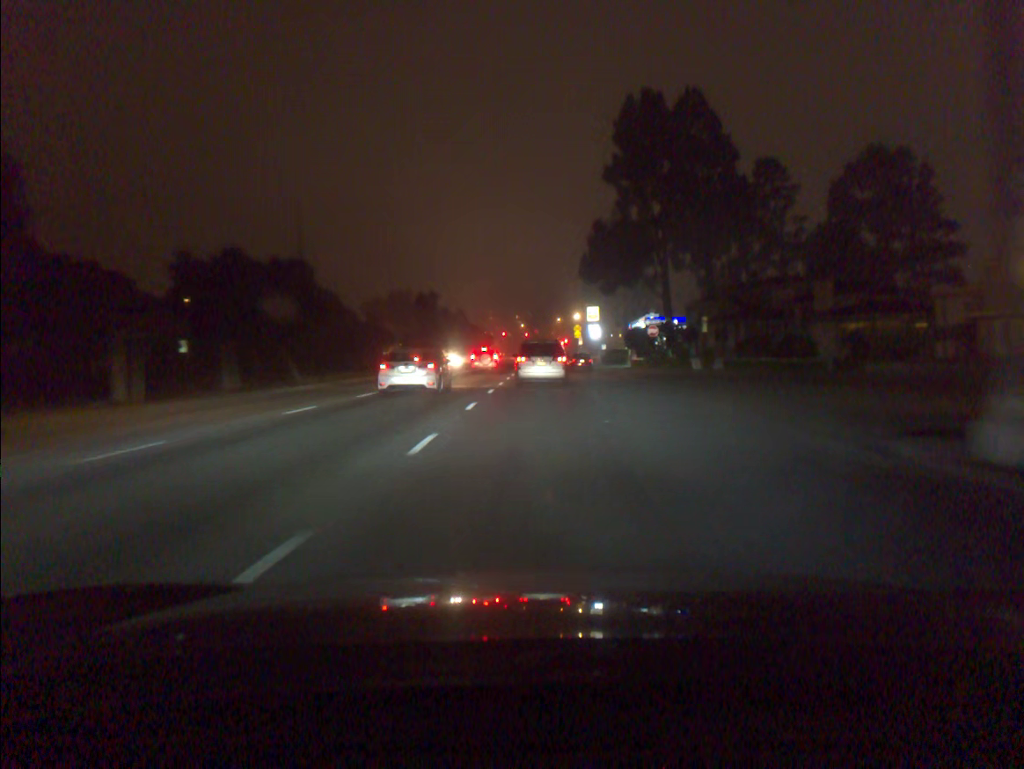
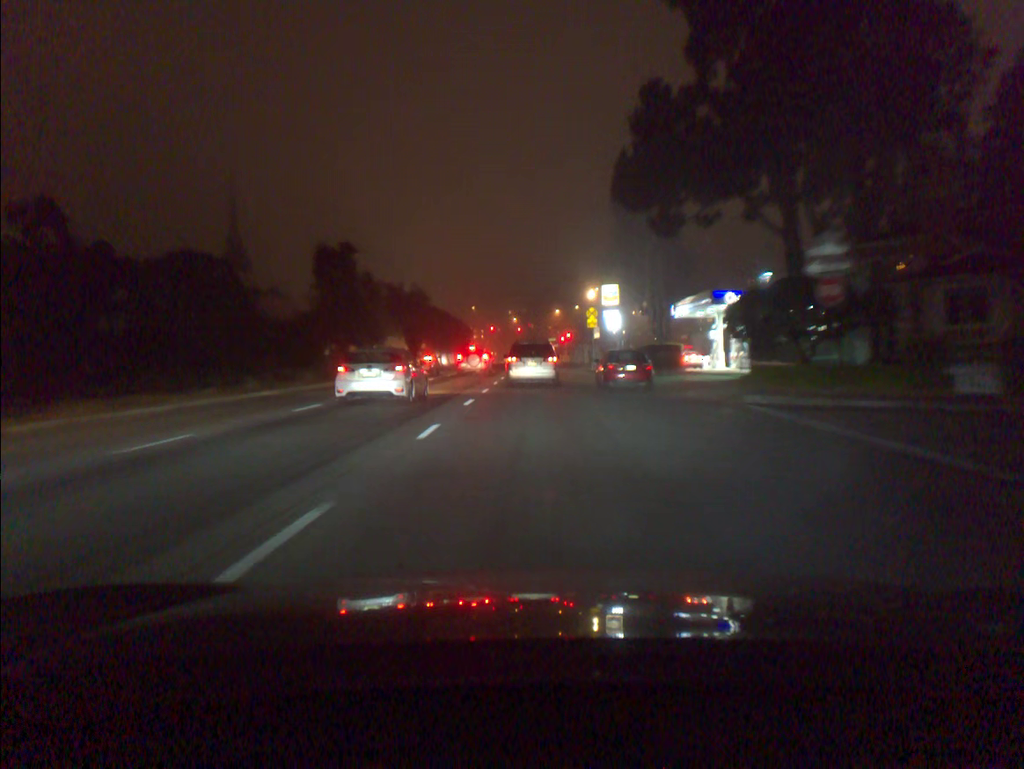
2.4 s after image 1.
(+0.1, +34.6) m; 0°
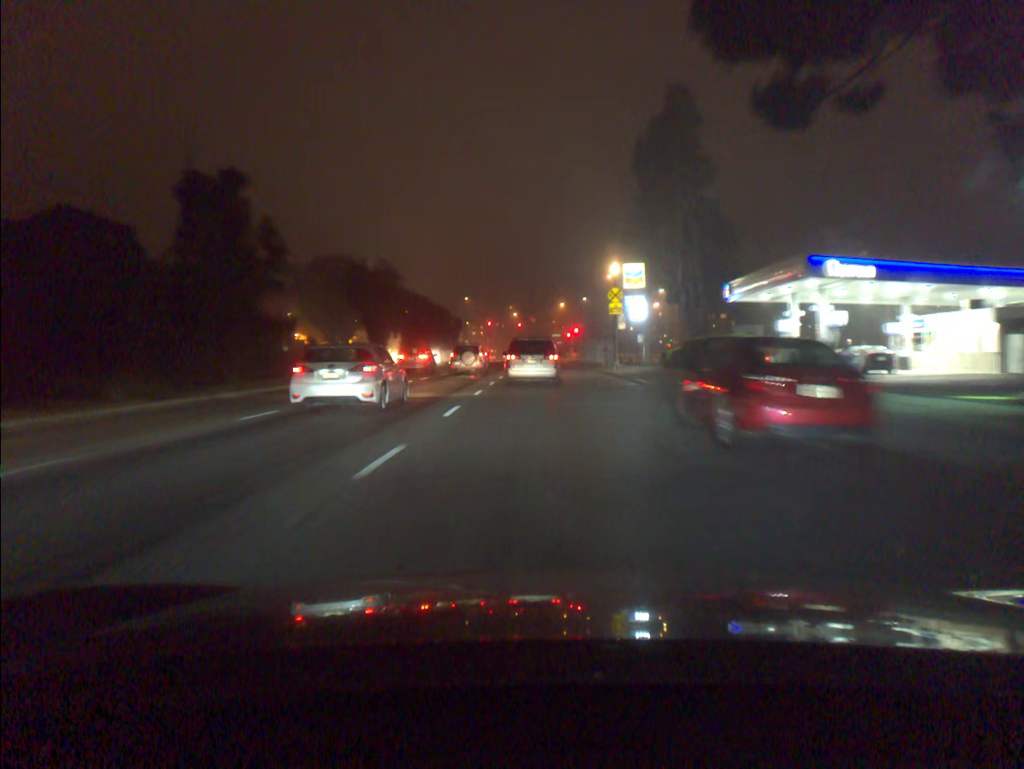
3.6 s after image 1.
(-0.1, +17.7) m; 0°
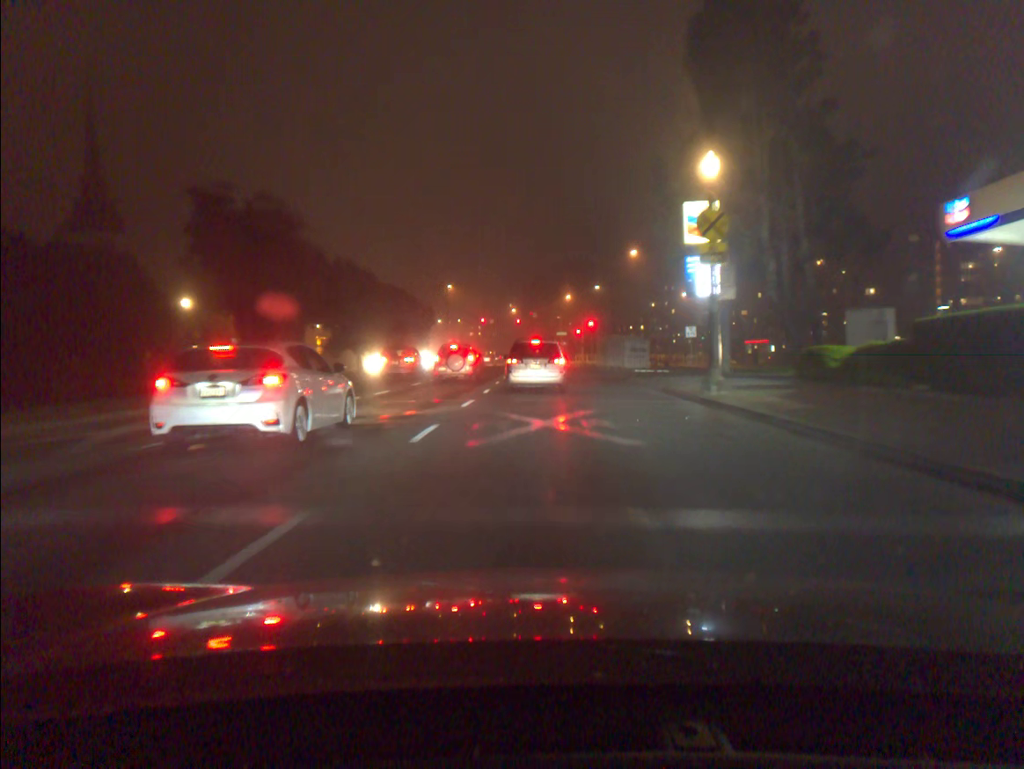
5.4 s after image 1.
(-0.1, +25.9) m; 0°
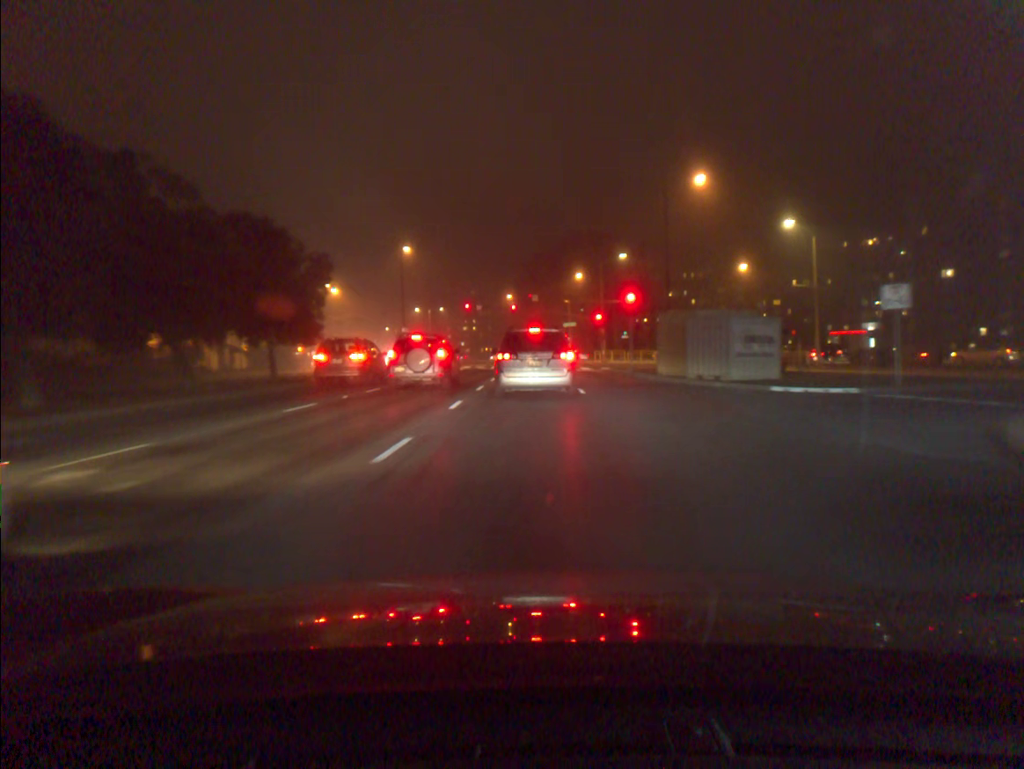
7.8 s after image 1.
(0.0, +32.3) m; 0°
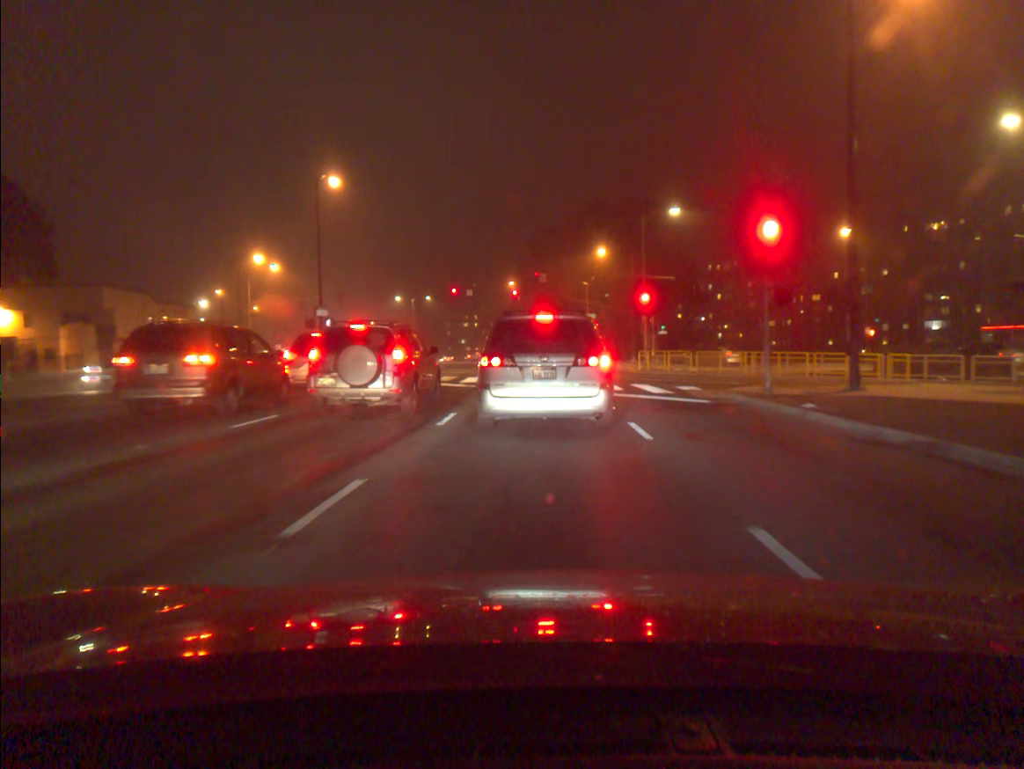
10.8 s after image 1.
(-0.2, +26.5) m; -1°
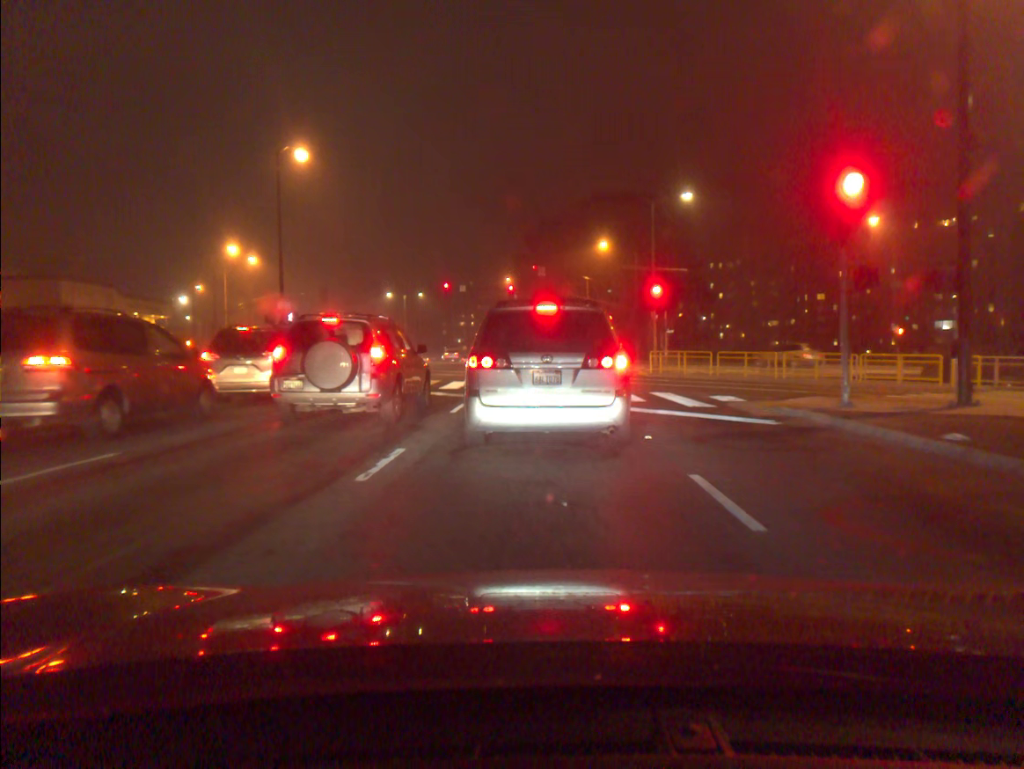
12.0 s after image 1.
(0.0, +5.4) m; 0°
